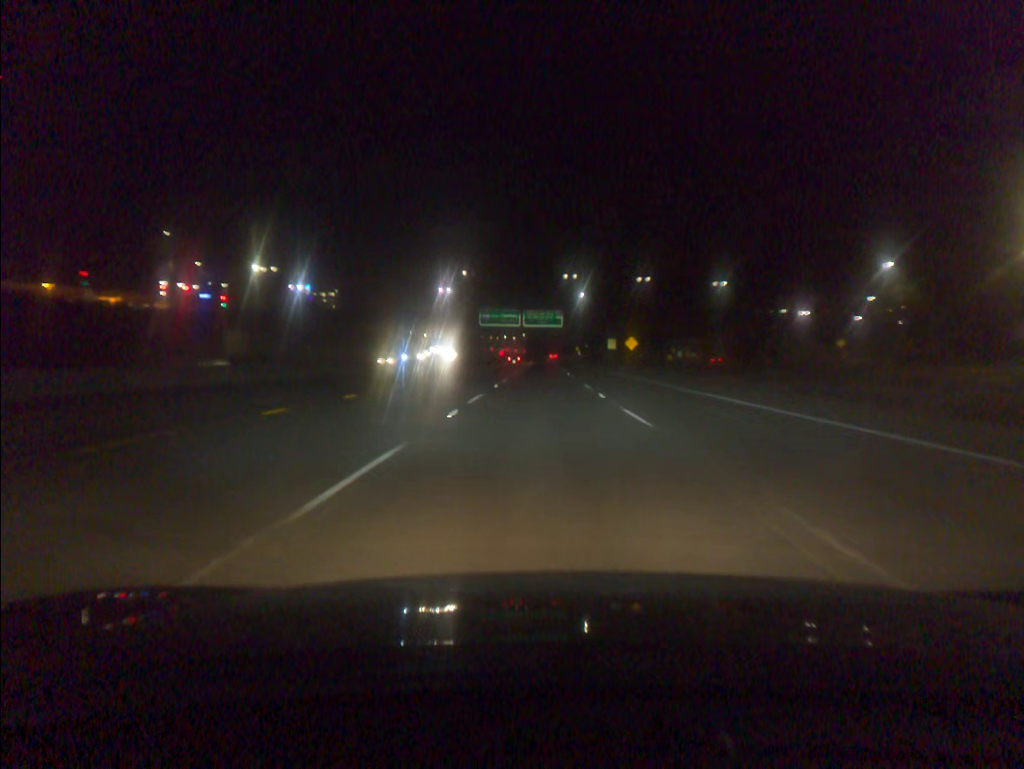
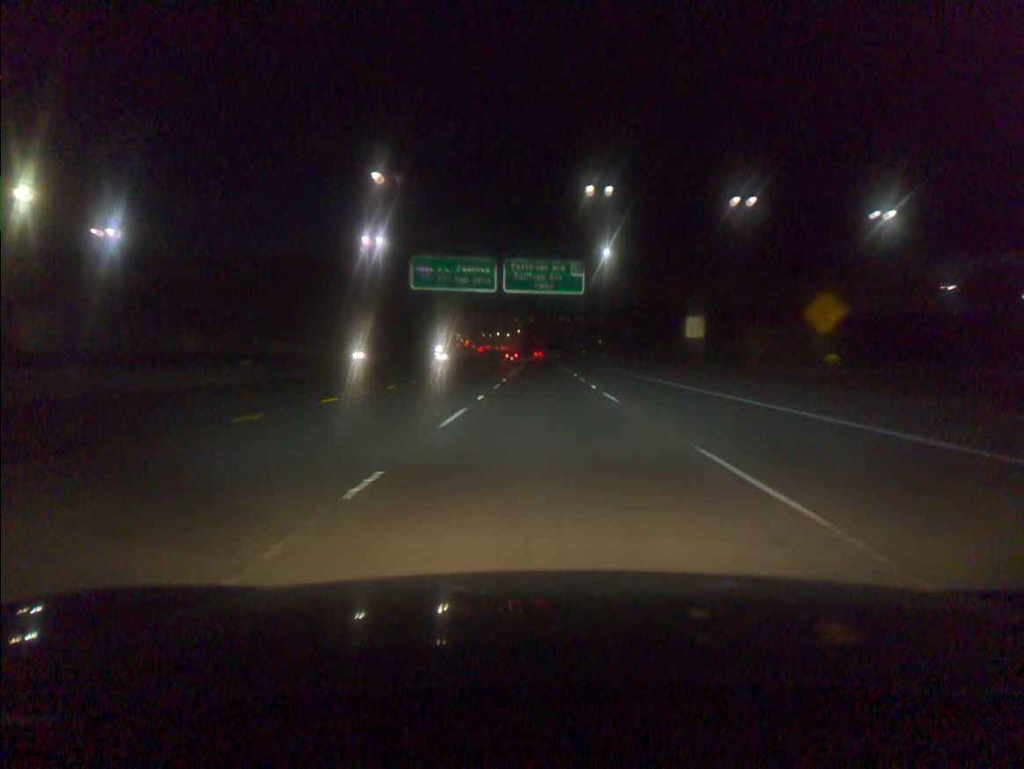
(-0.2, +67.6) m; 0°
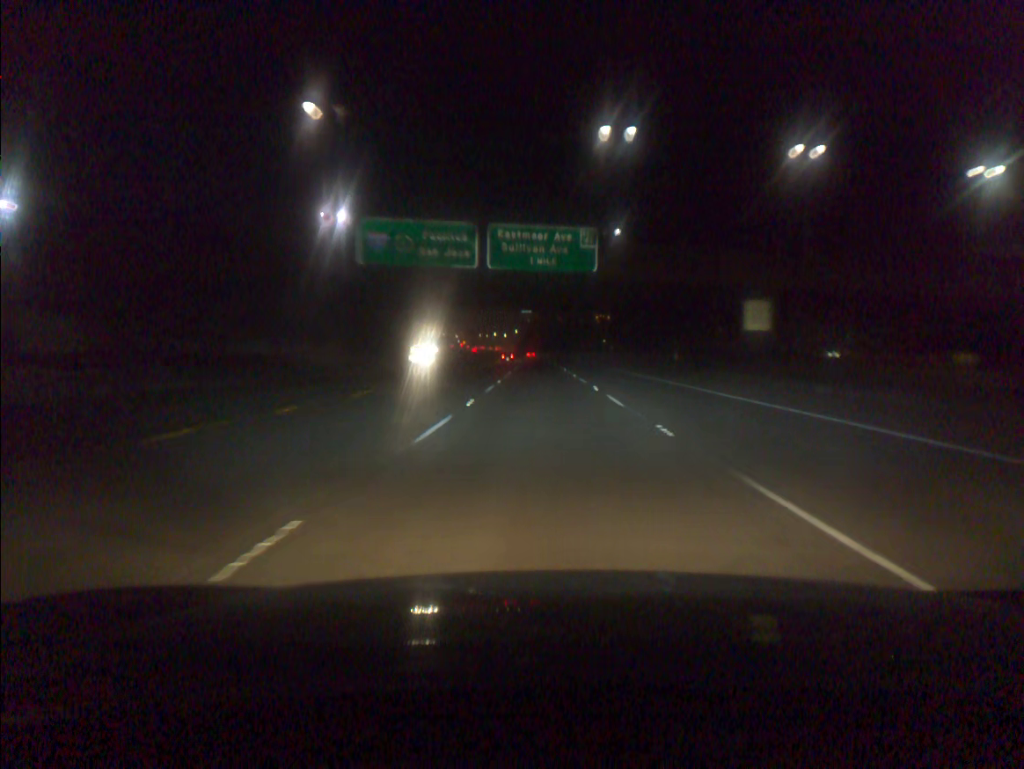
(0.0, +16.9) m; 0°
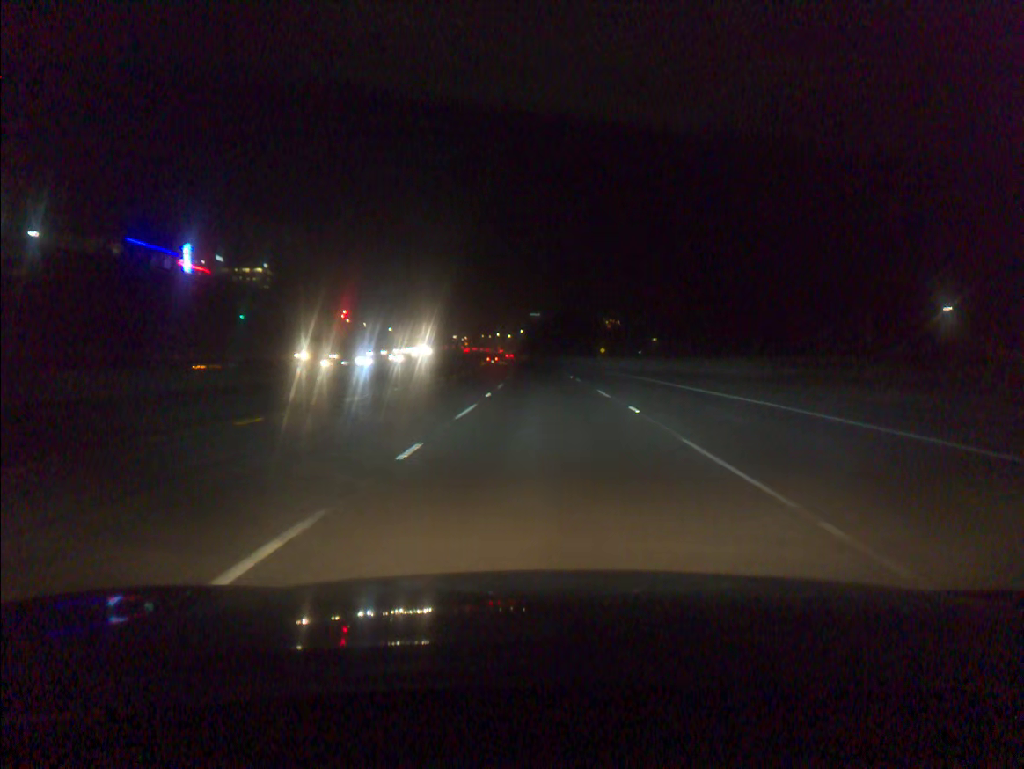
(-0.2, +67.7) m; 0°
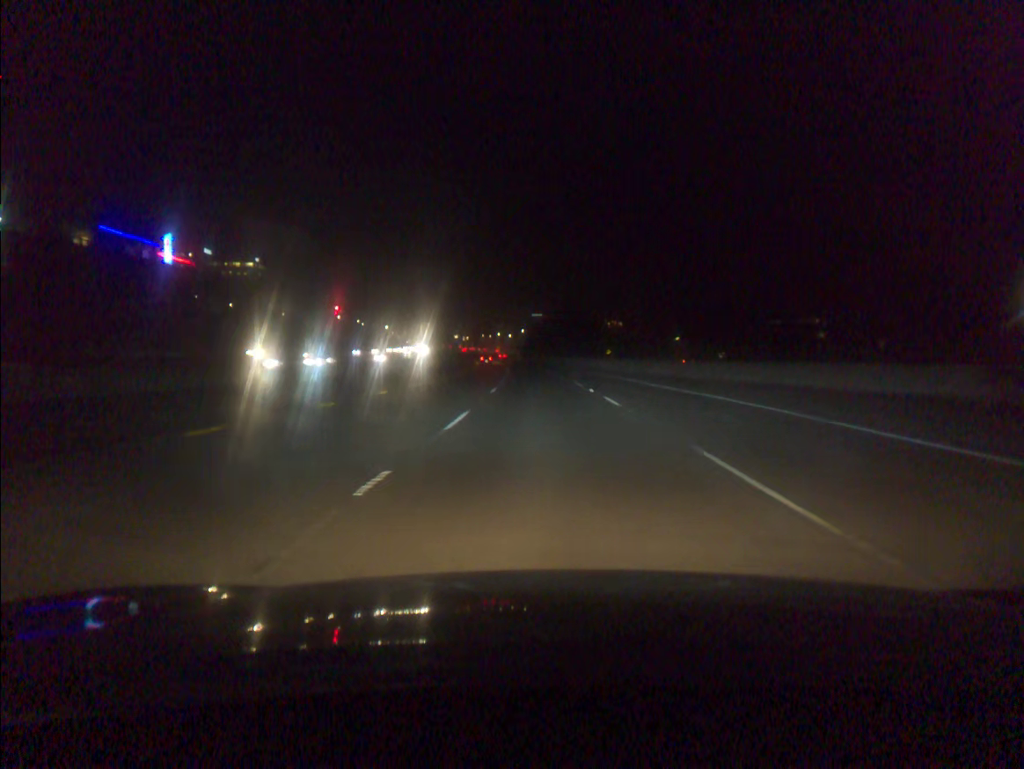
(0.0, +16.9) m; 0°
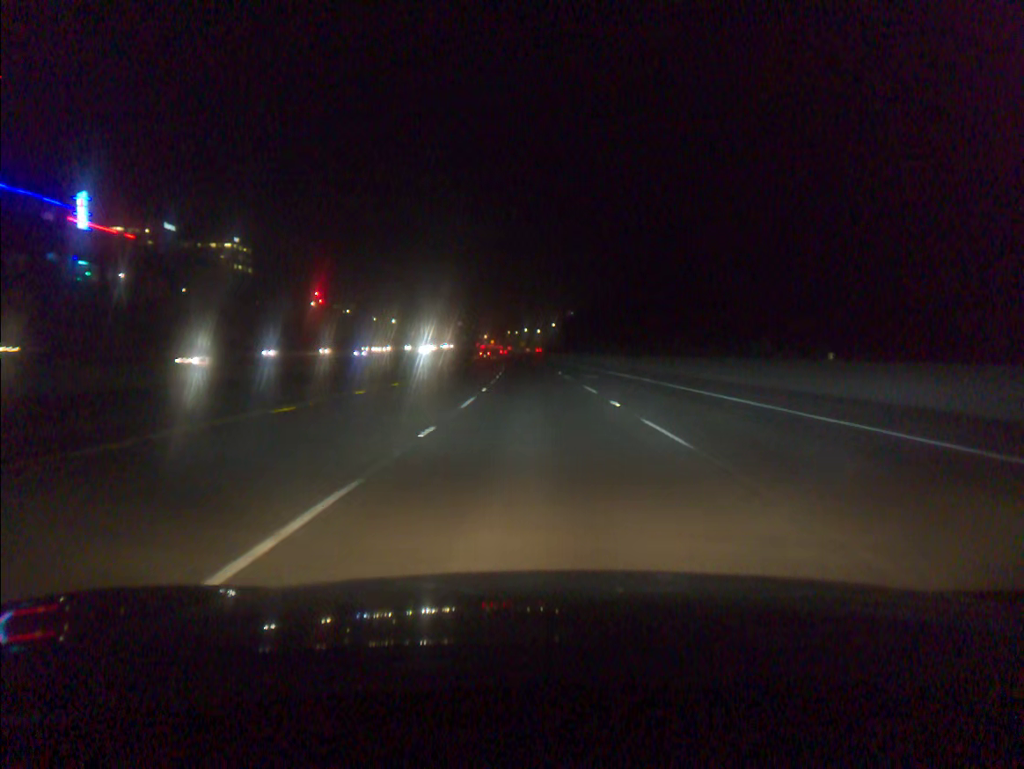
(-1.1, +67.7) m; -2°
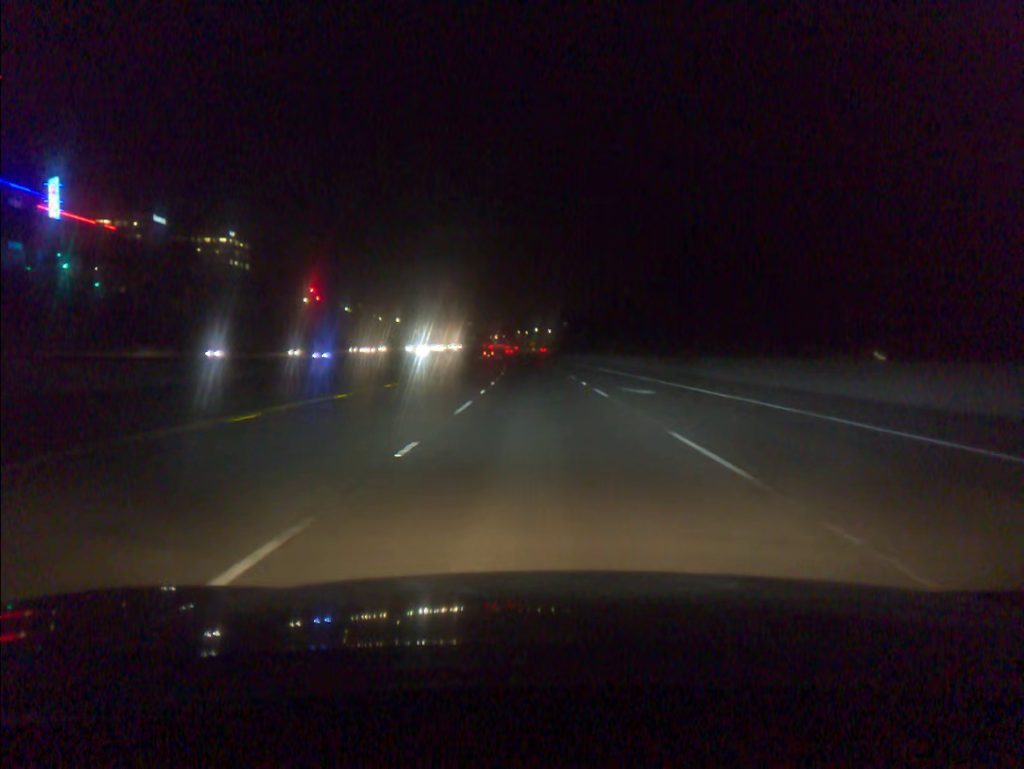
(-0.1, +16.9) m; -1°
